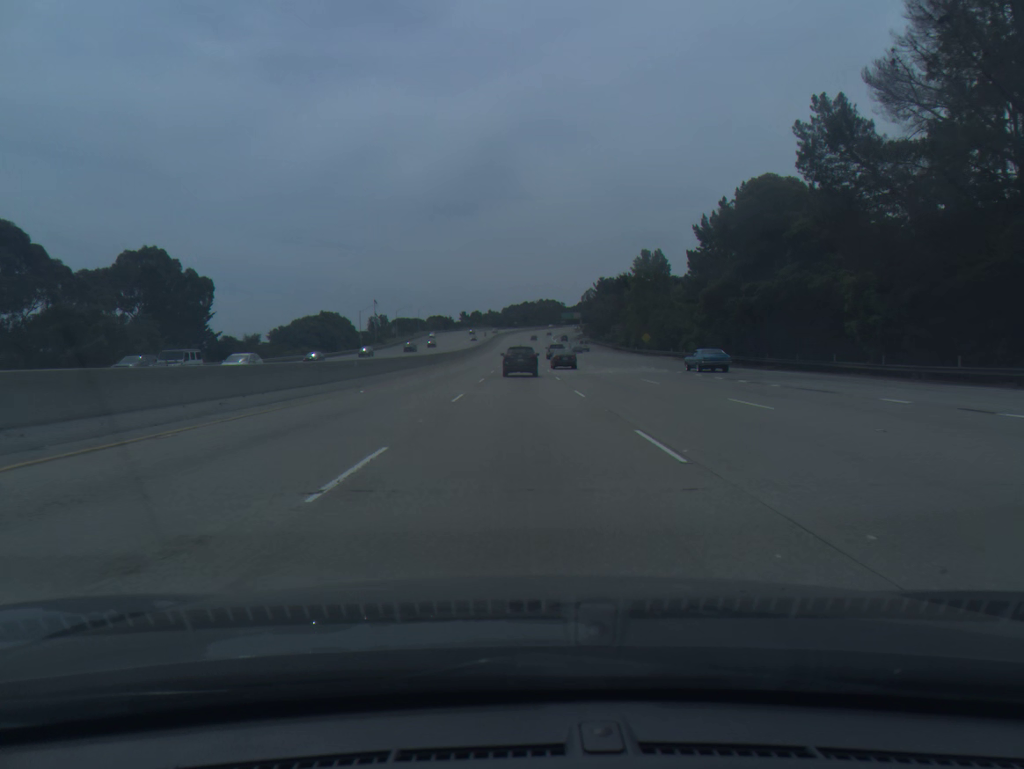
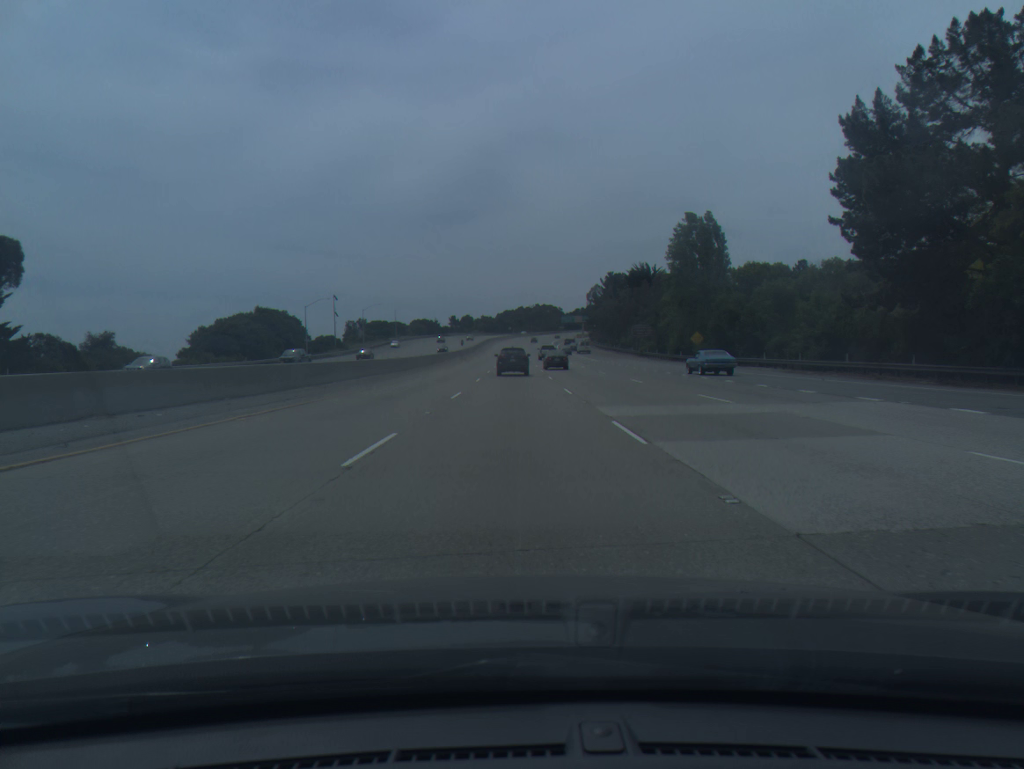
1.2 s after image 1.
(+0.2, +40.2) m; 0°
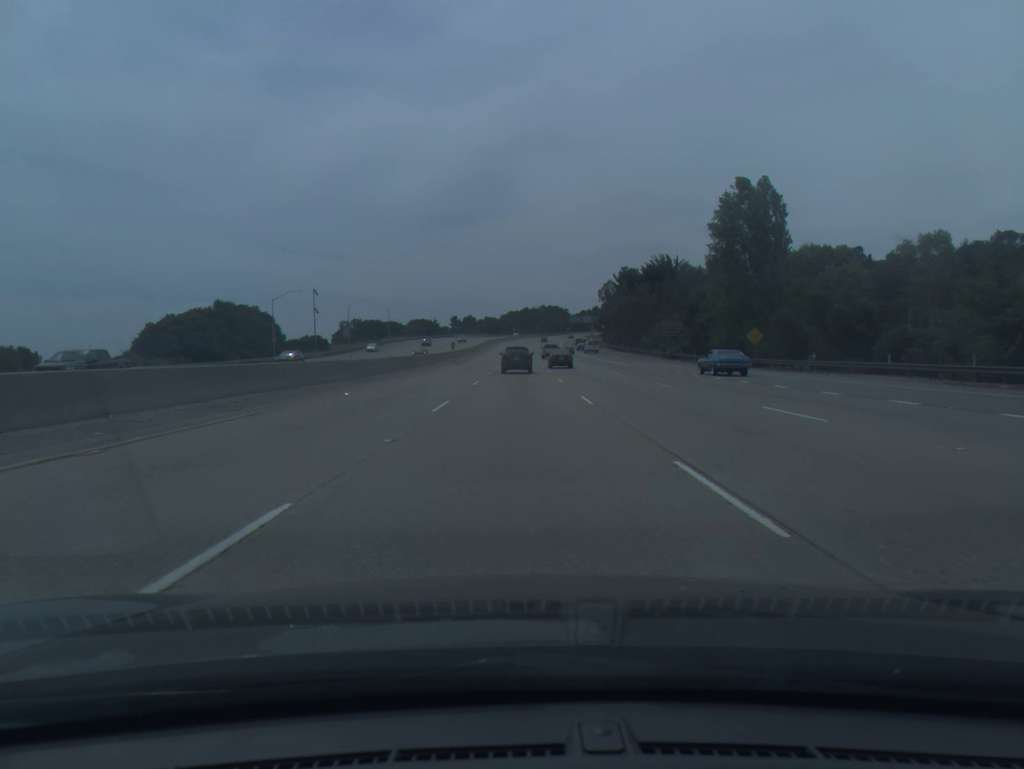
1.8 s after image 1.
(-0.1, +20.1) m; 0°
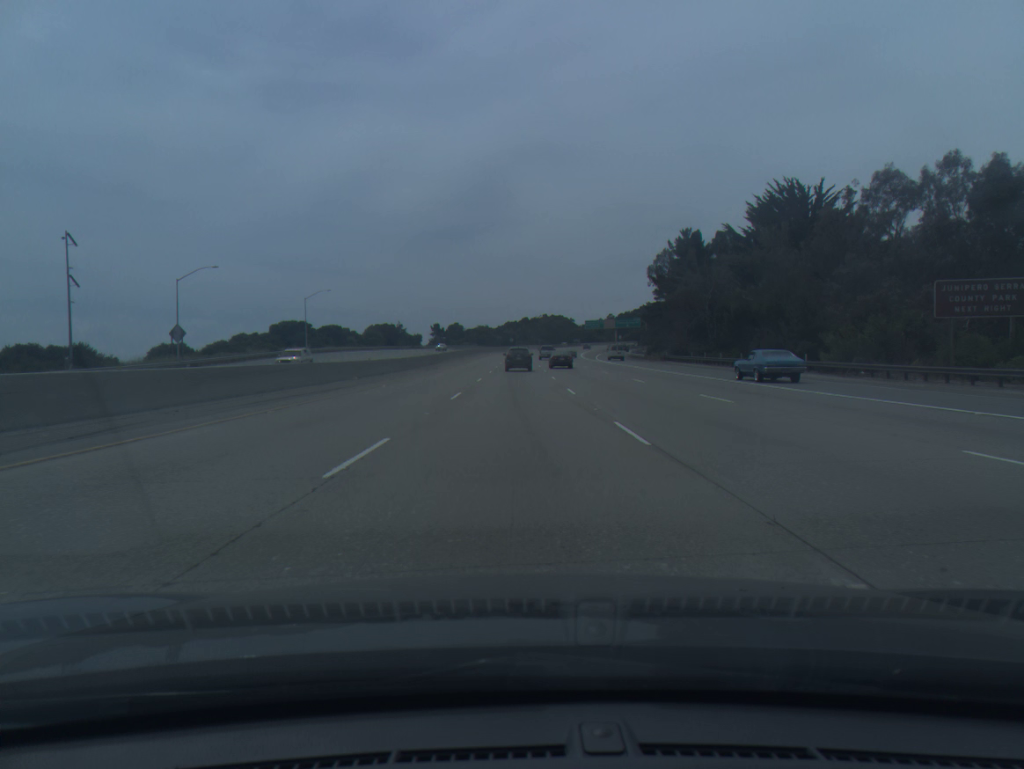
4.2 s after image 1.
(+0.2, +80.2) m; 0°
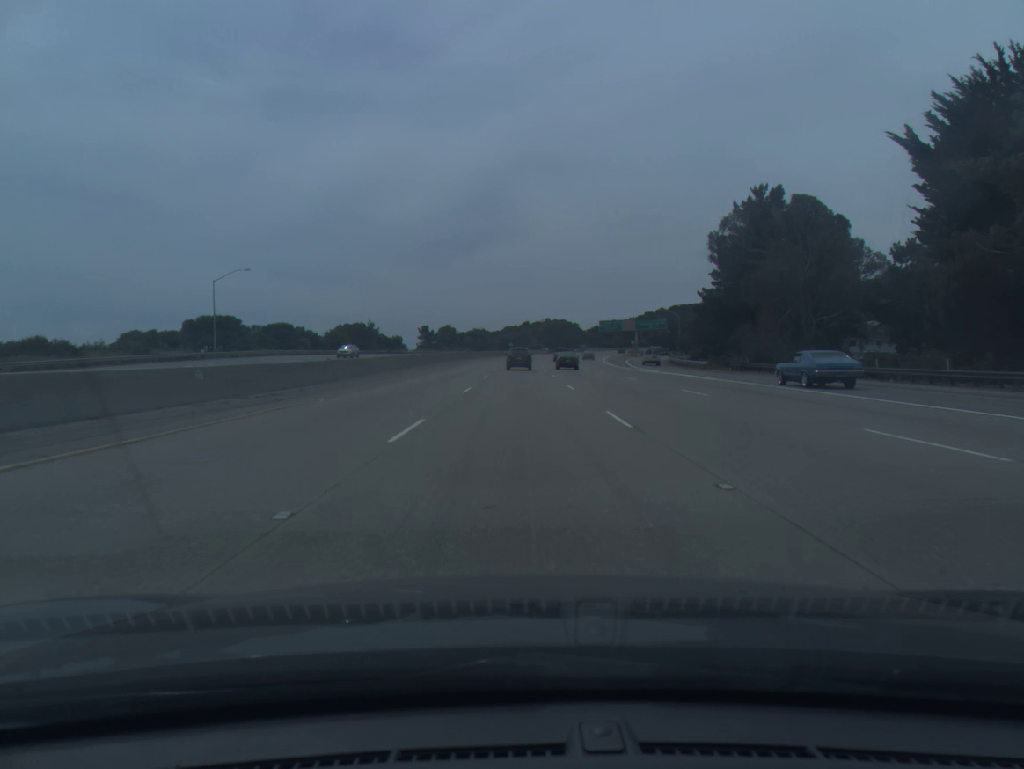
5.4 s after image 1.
(-0.1, +39.9) m; 0°
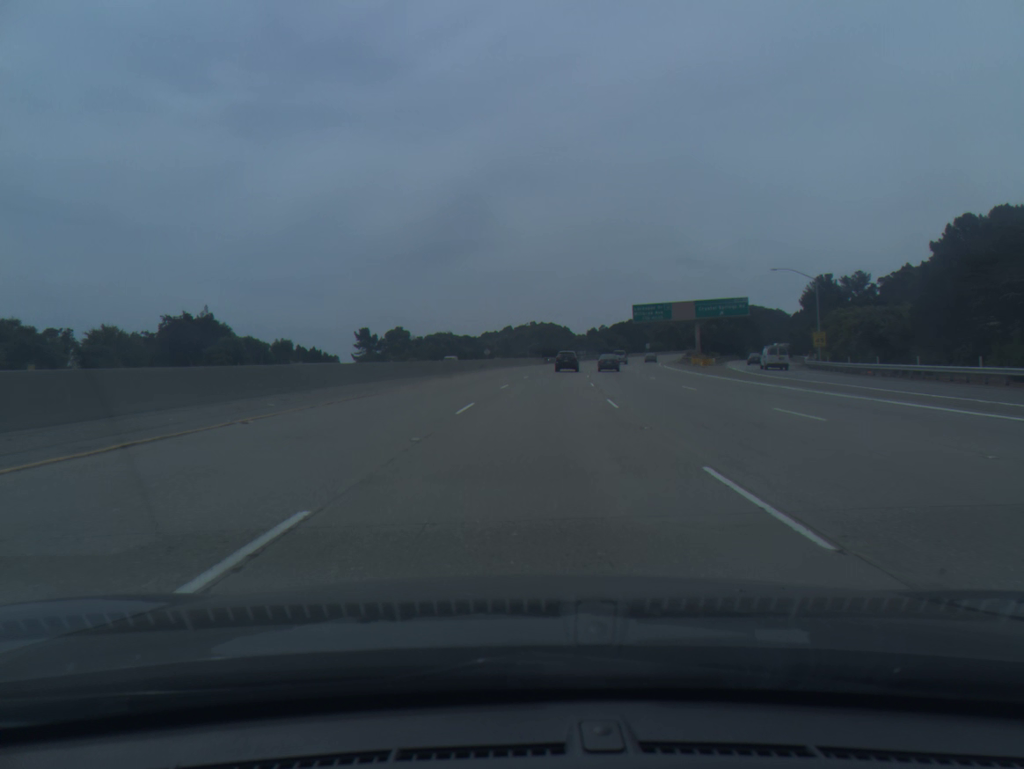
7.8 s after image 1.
(+0.5, +79.5) m; +1°
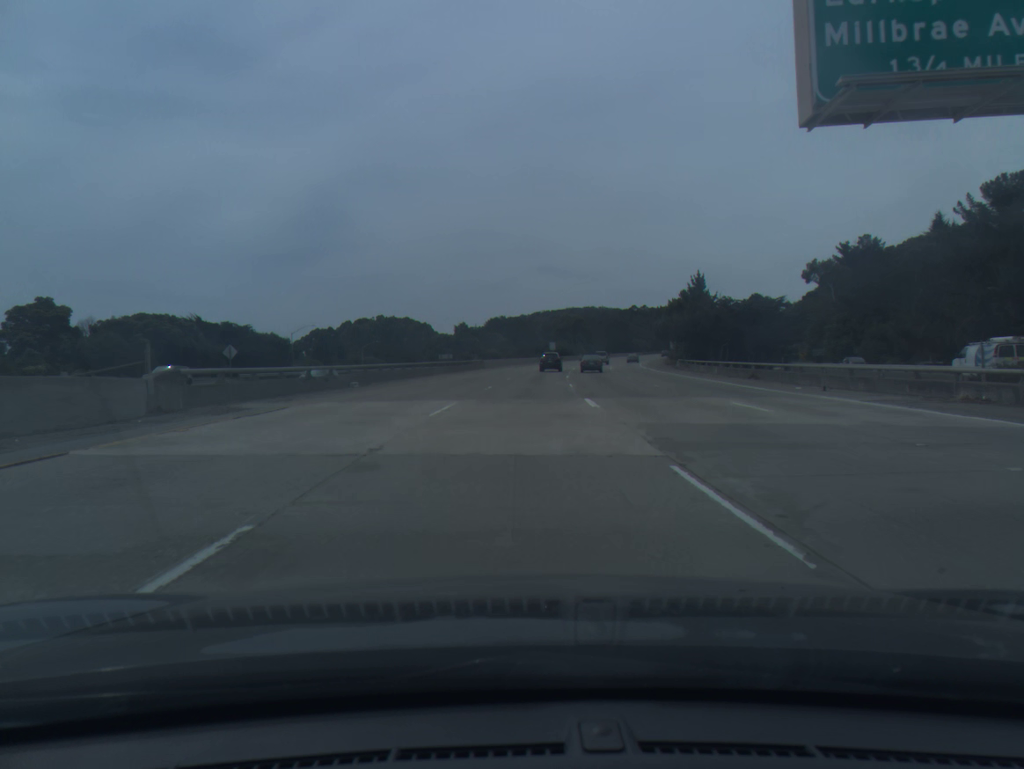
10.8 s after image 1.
(+8.5, +99.3) m; +10°
